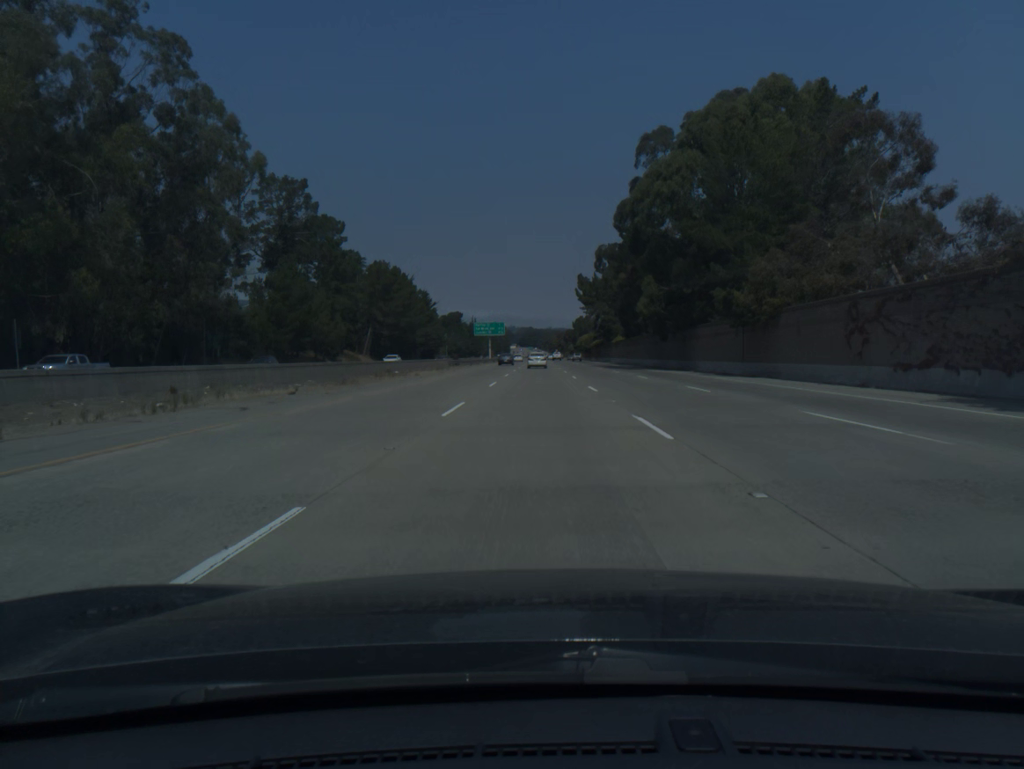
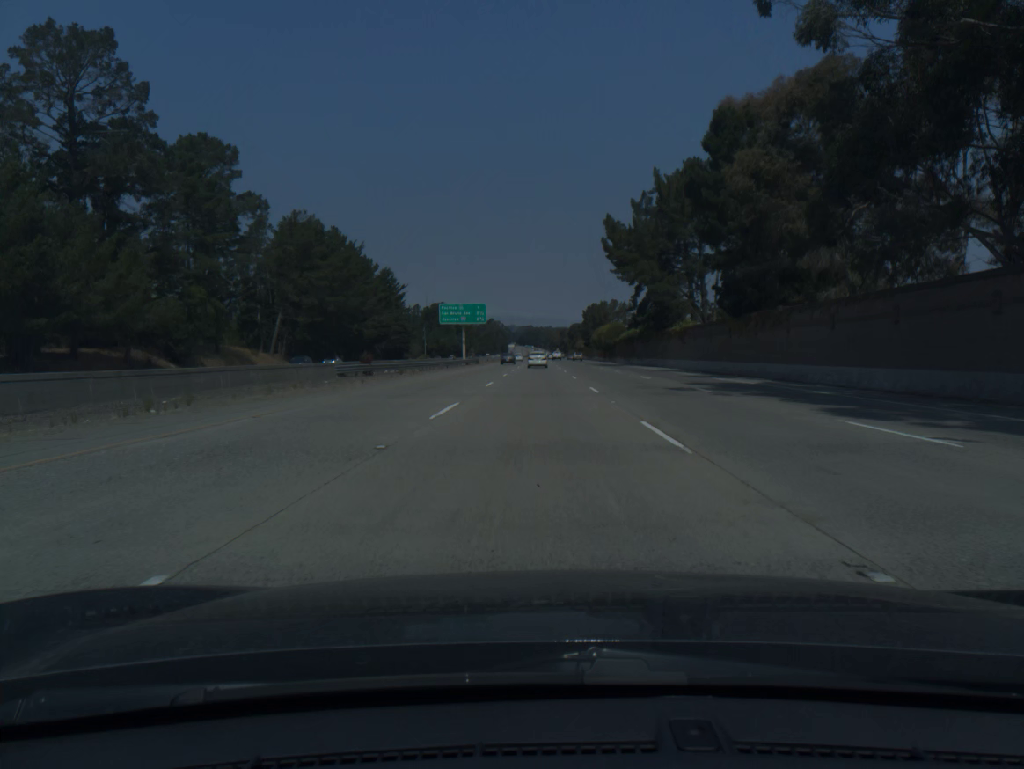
(0.0, +59.4) m; 0°
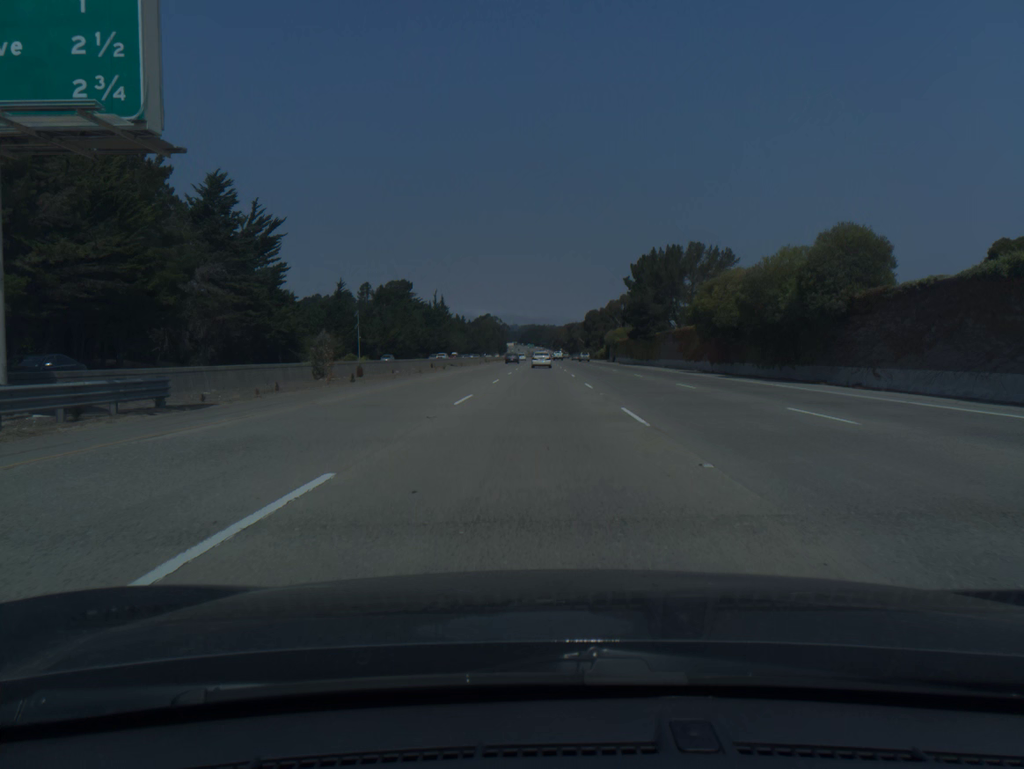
(-0.1, +98.9) m; 0°
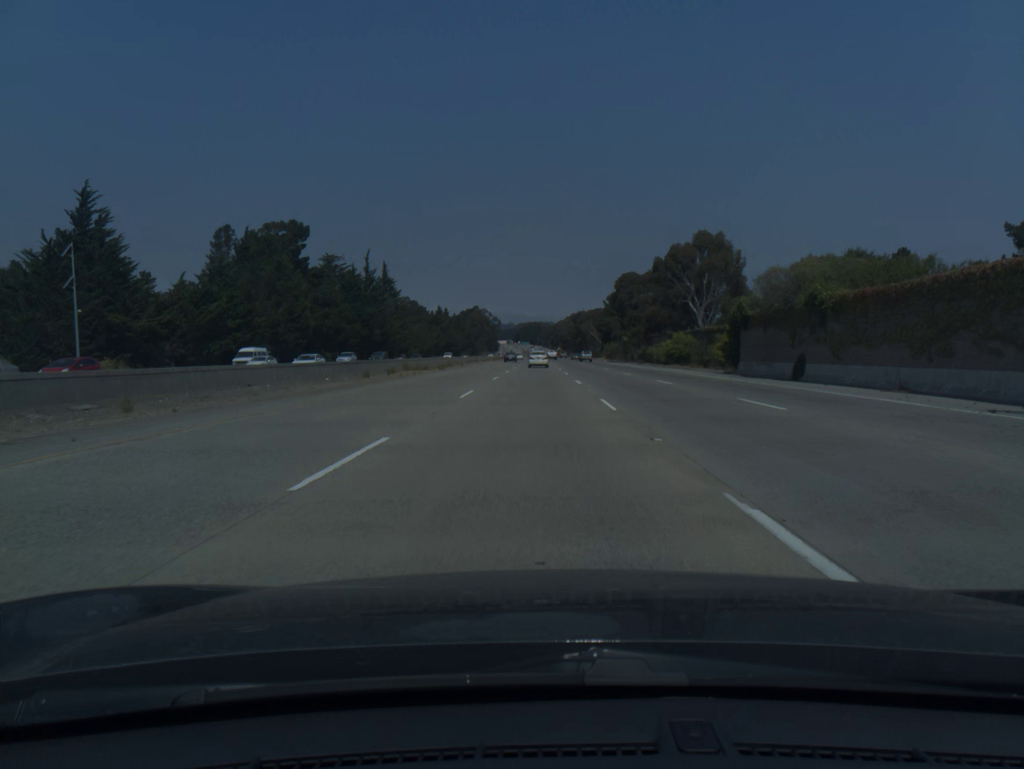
(+0.3, +99.0) m; 0°
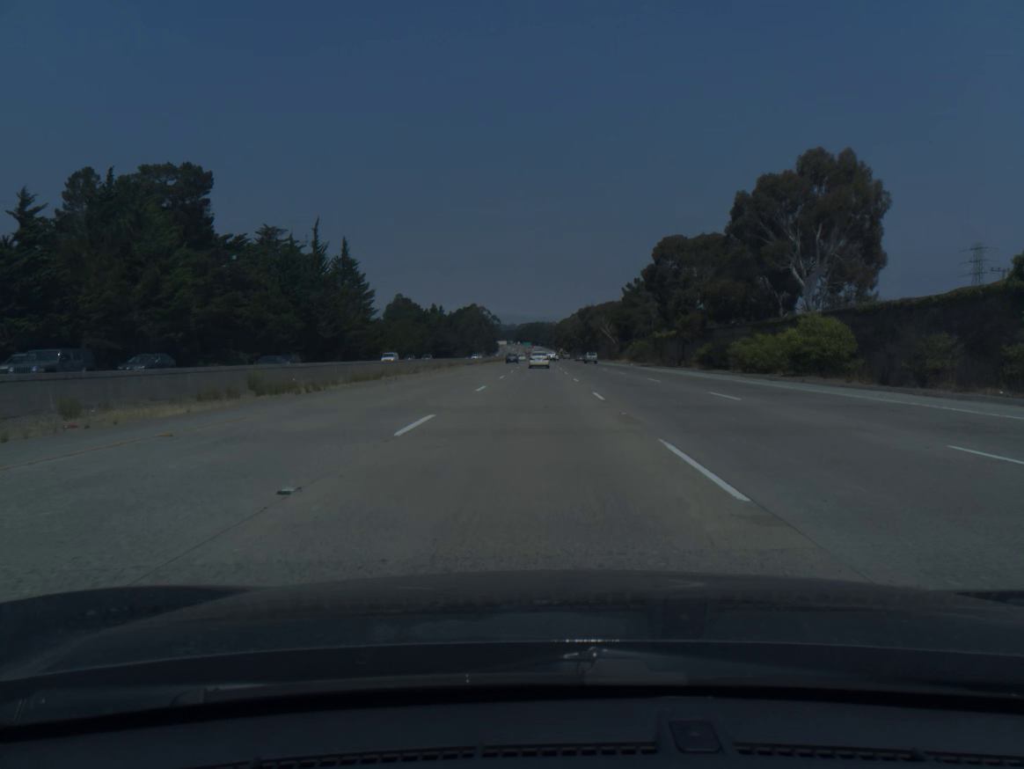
(-0.1, +39.6) m; 0°
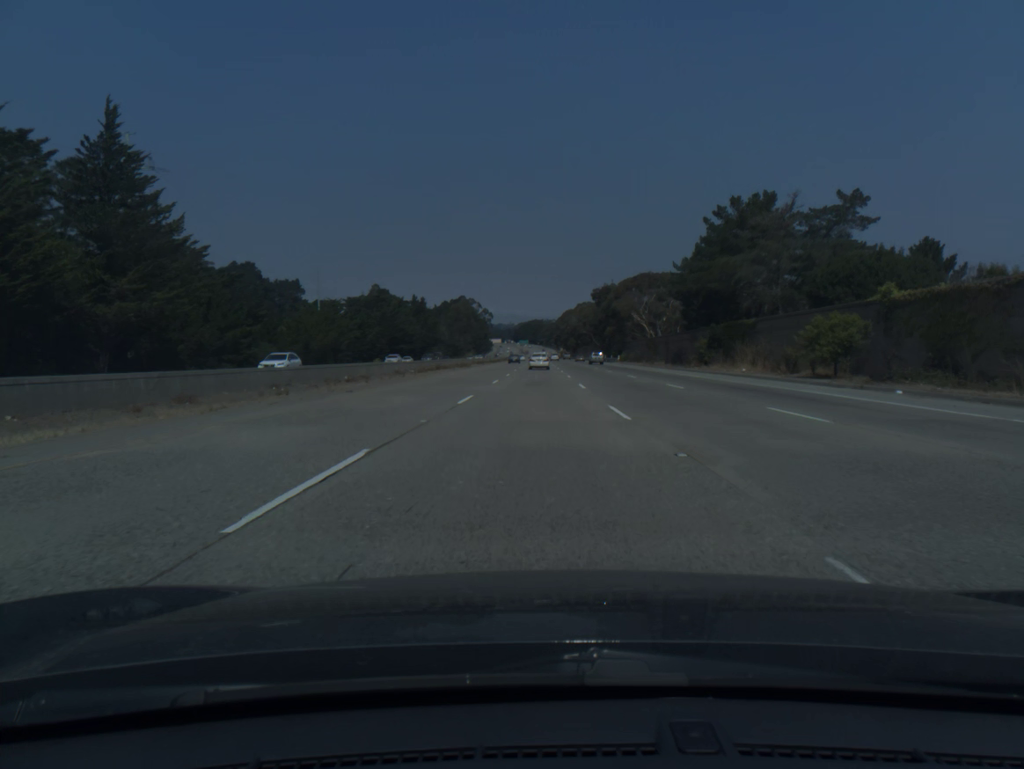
(0.0, +79.1) m; 0°
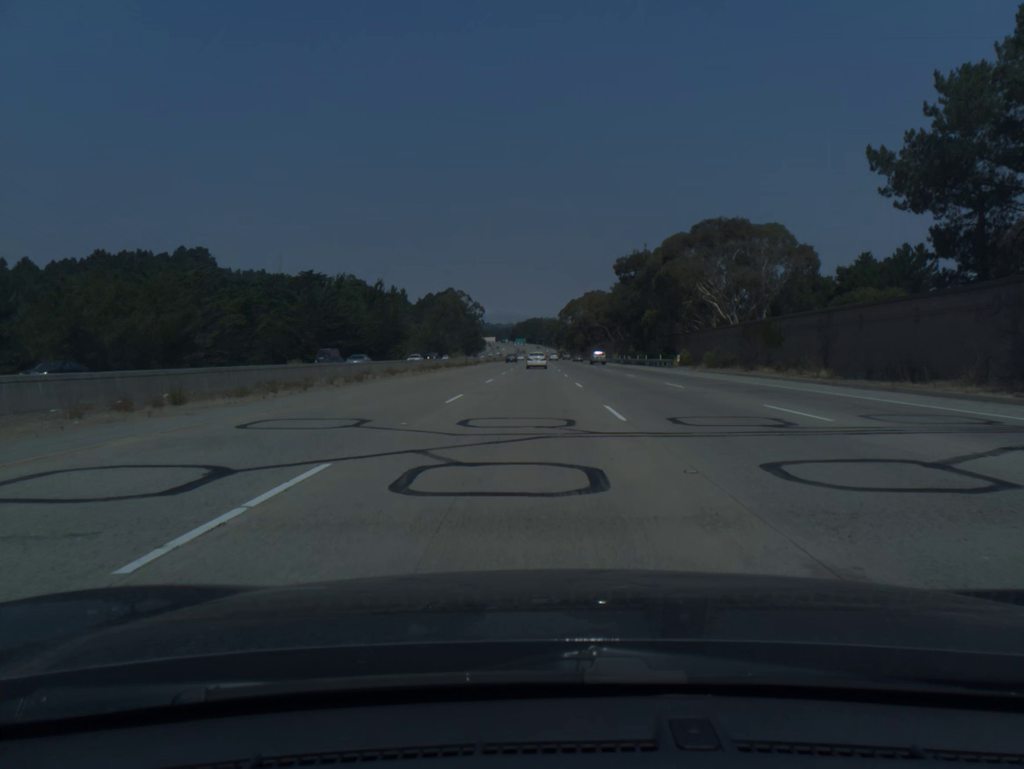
(+0.1, +59.3) m; 0°
